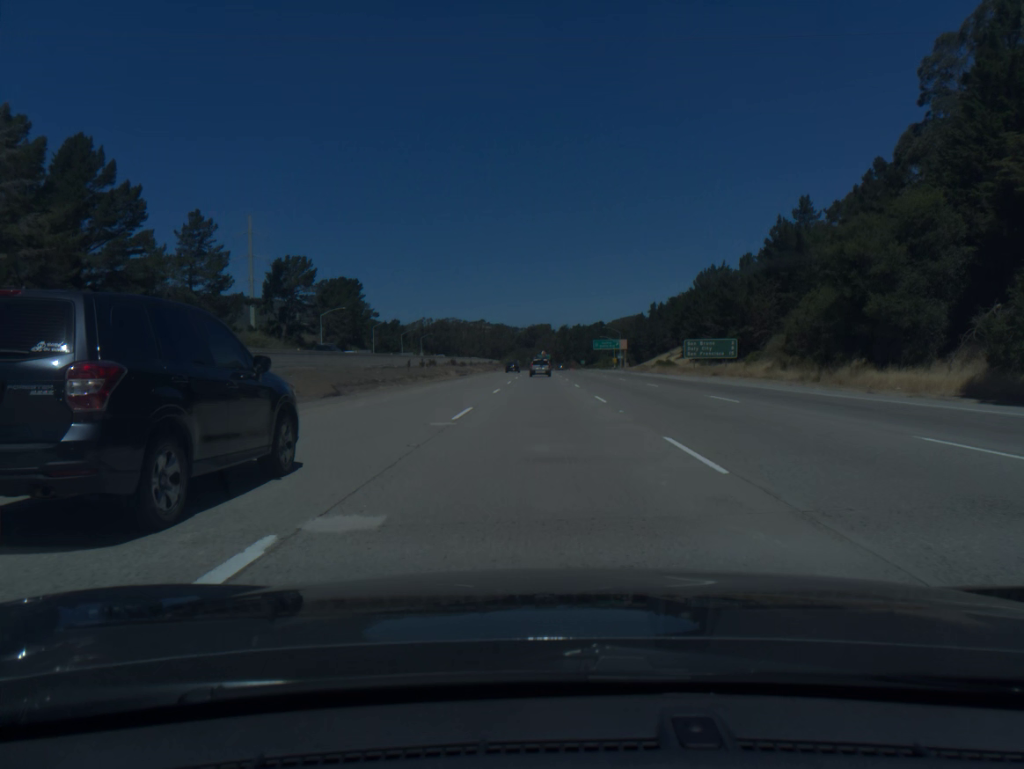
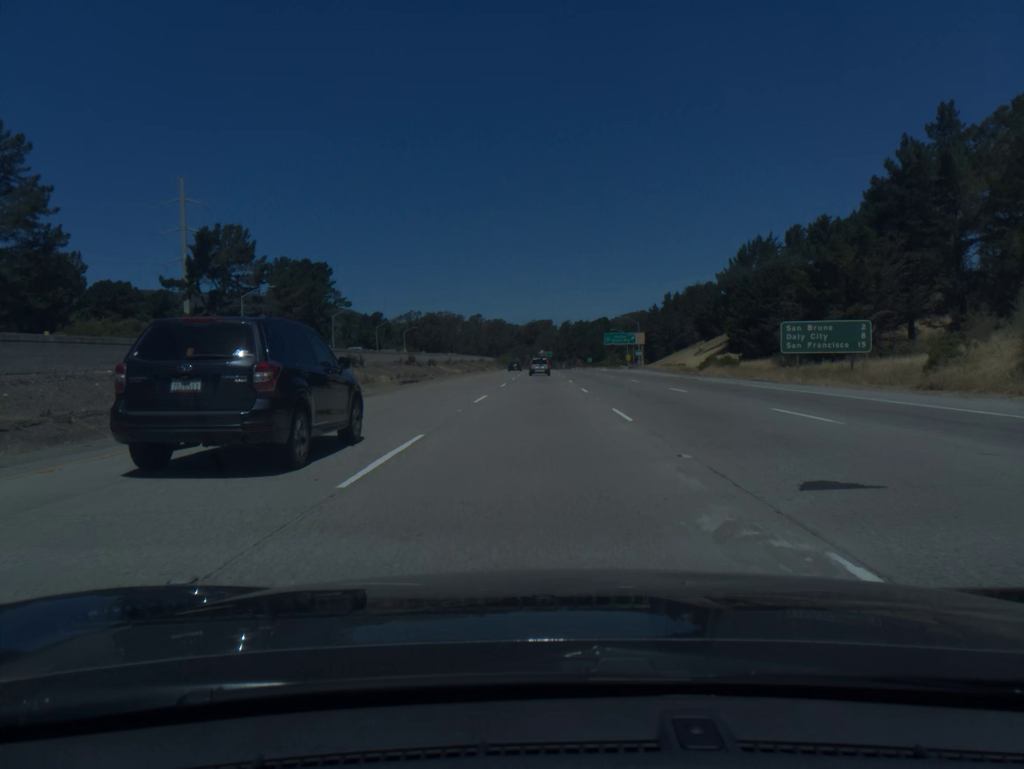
(0.0, +36.7) m; 0°
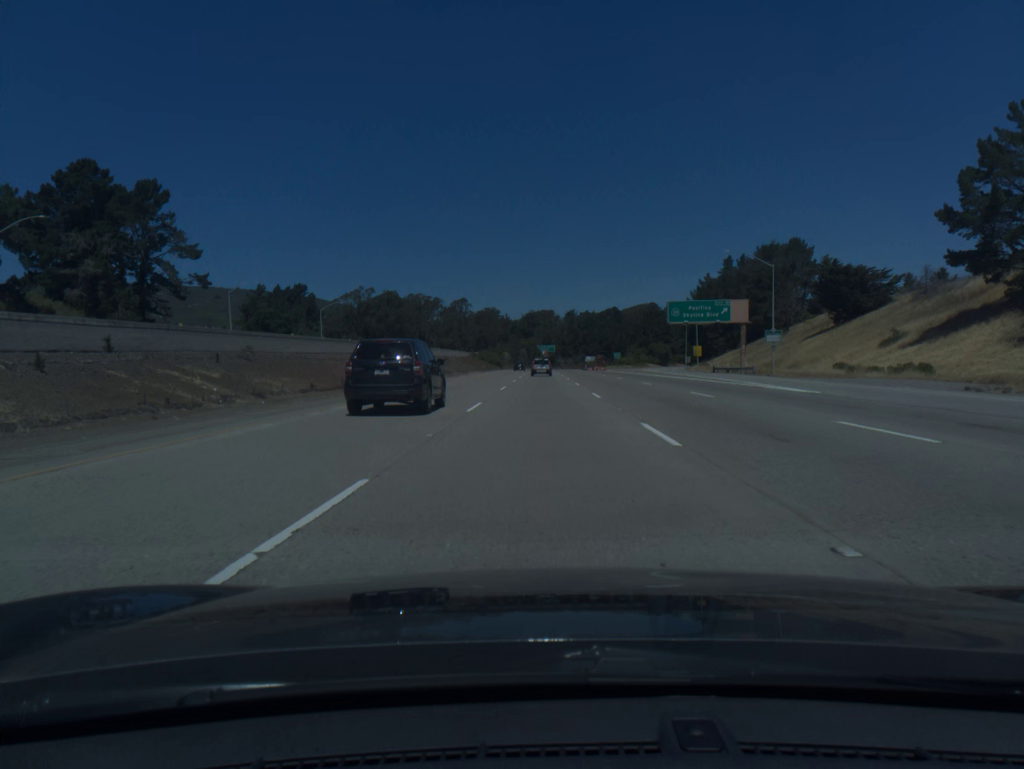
(-0.3, +92.4) m; 0°
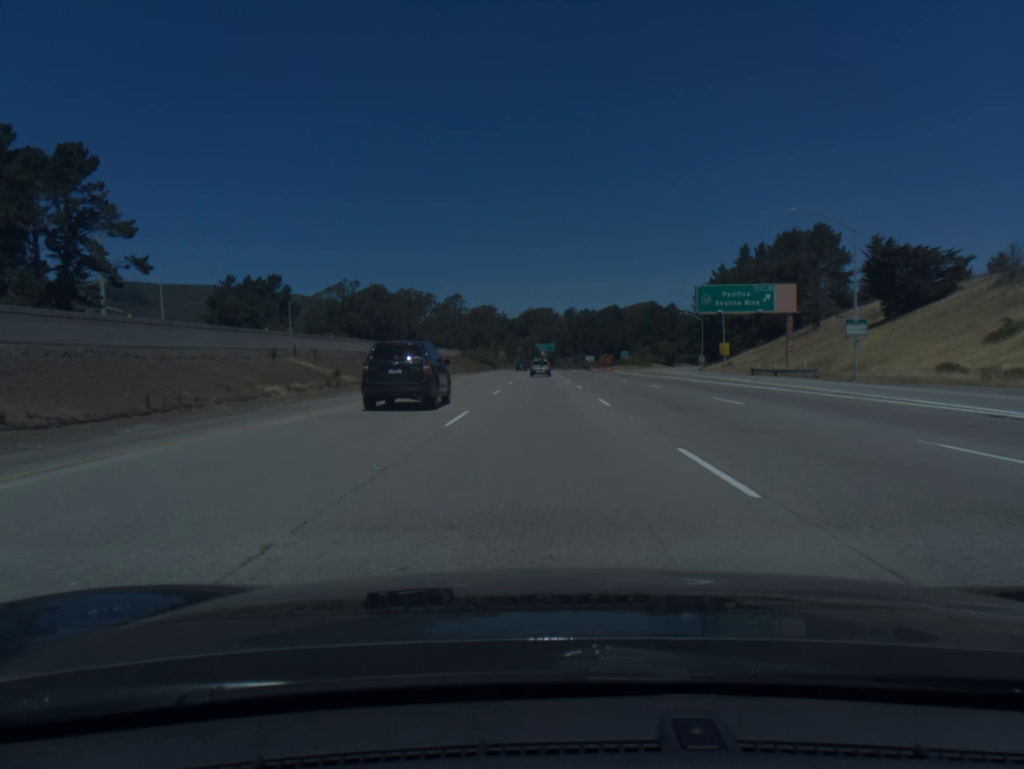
(0.0, +18.6) m; 0°
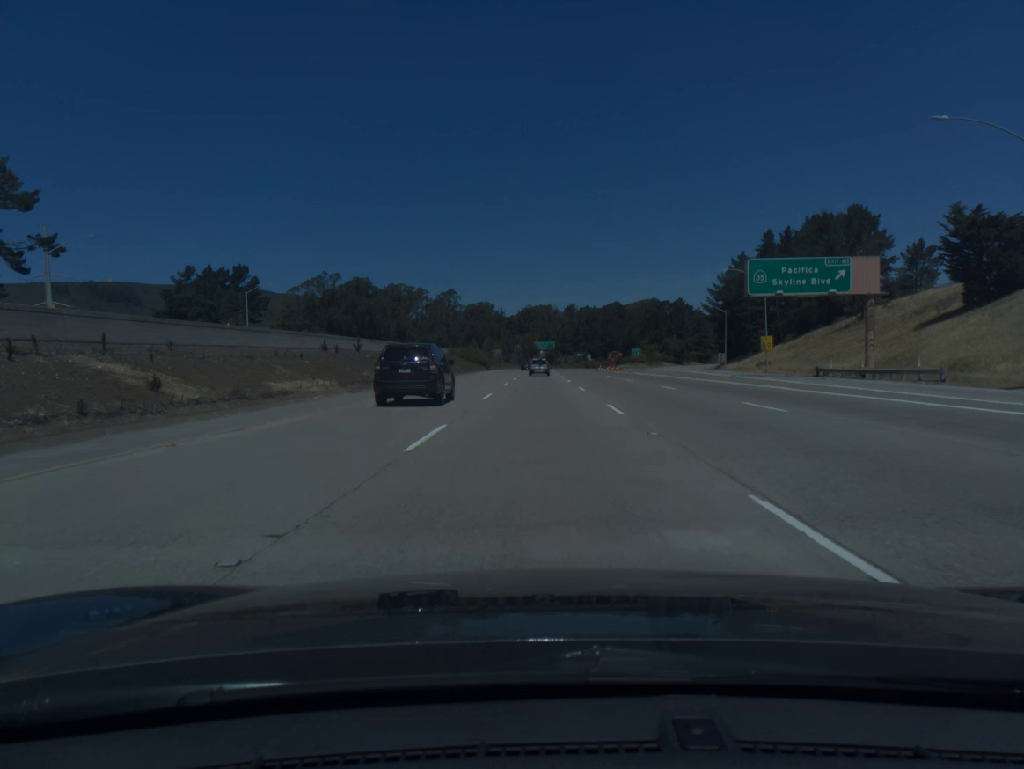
(0.0, +18.6) m; 0°
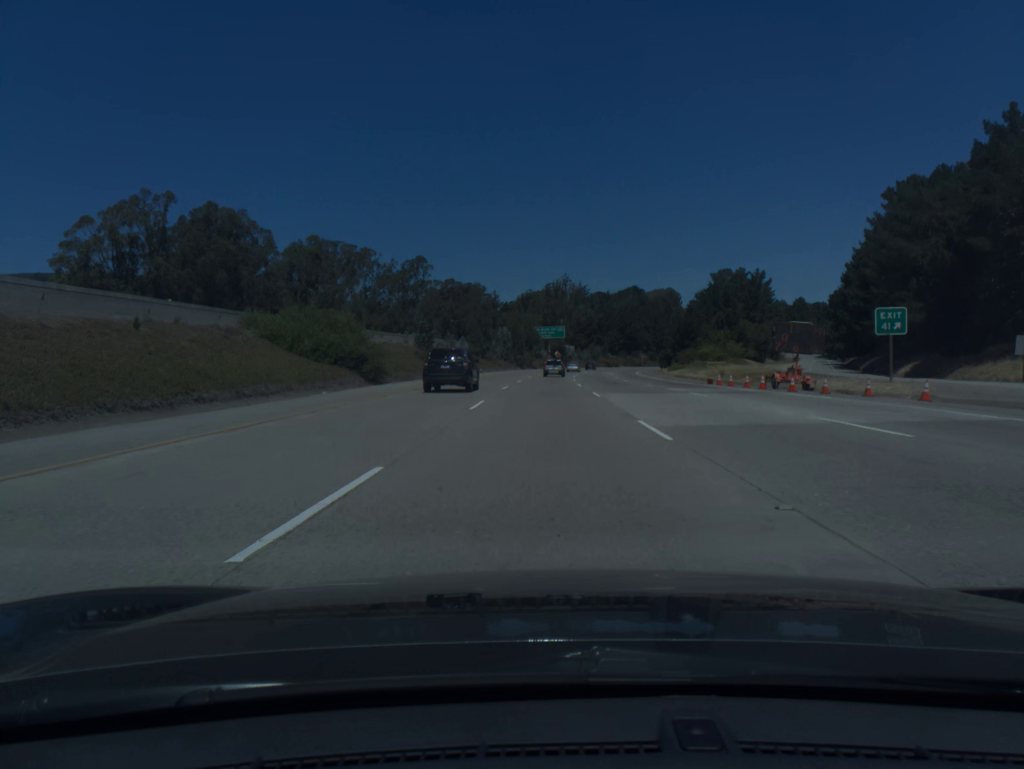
(-0.3, +93.3) m; 0°
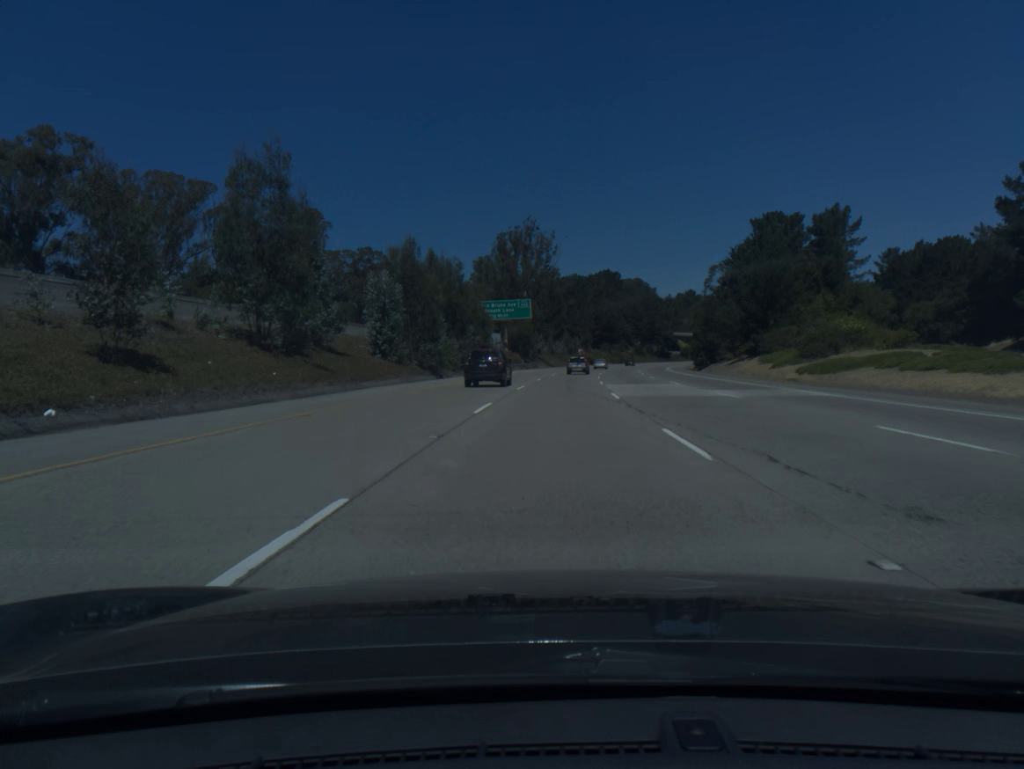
(+1.1, +75.0) m; +3°
